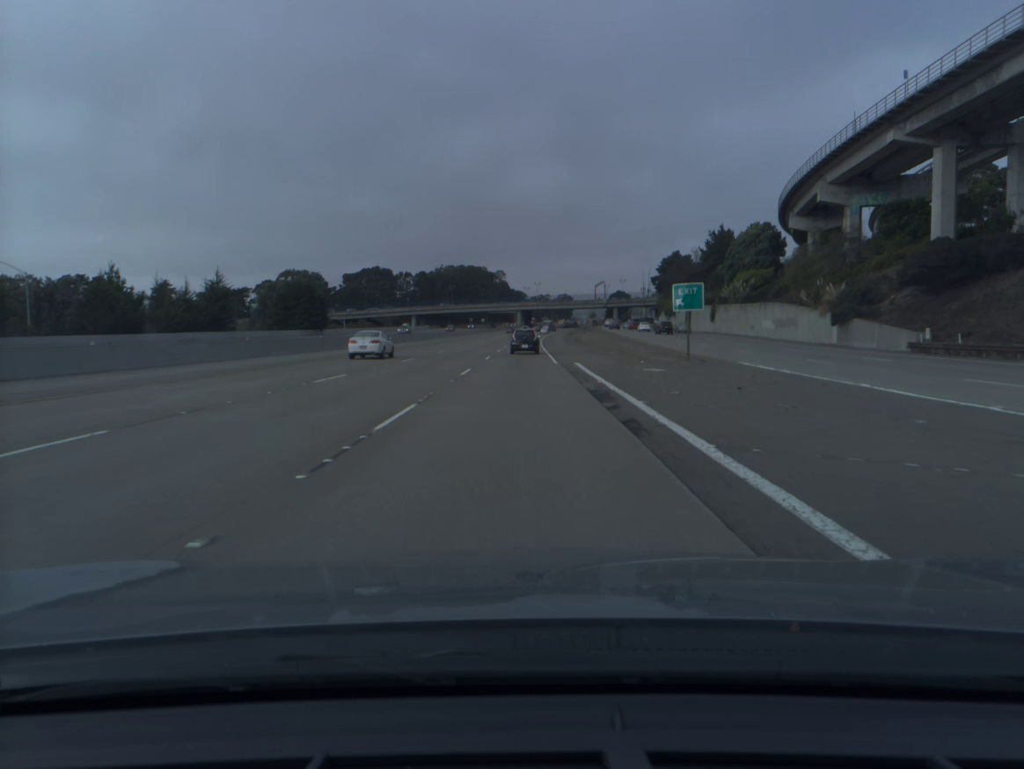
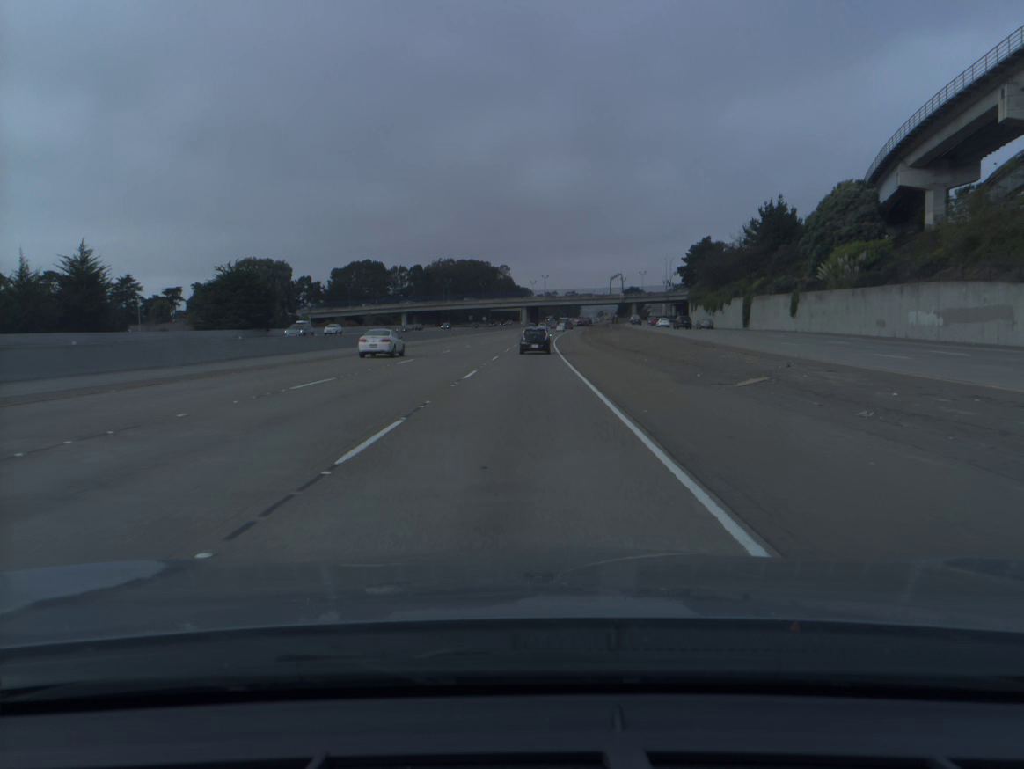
(-0.1, +31.7) m; 0°
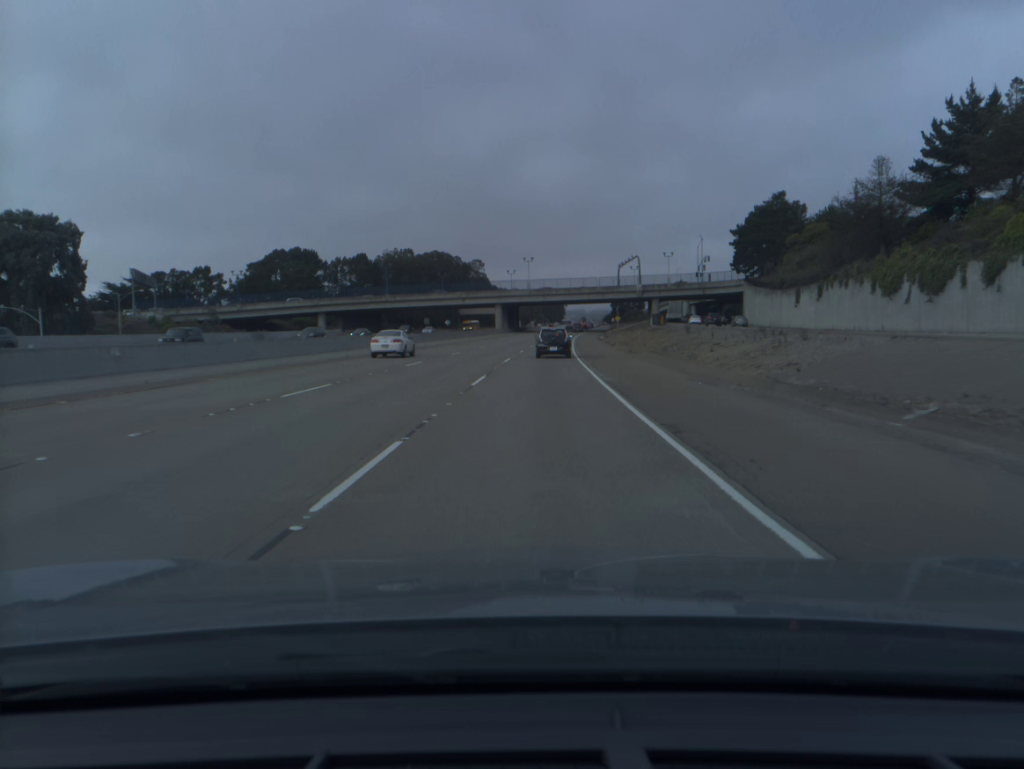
(+0.8, +74.7) m; +2°
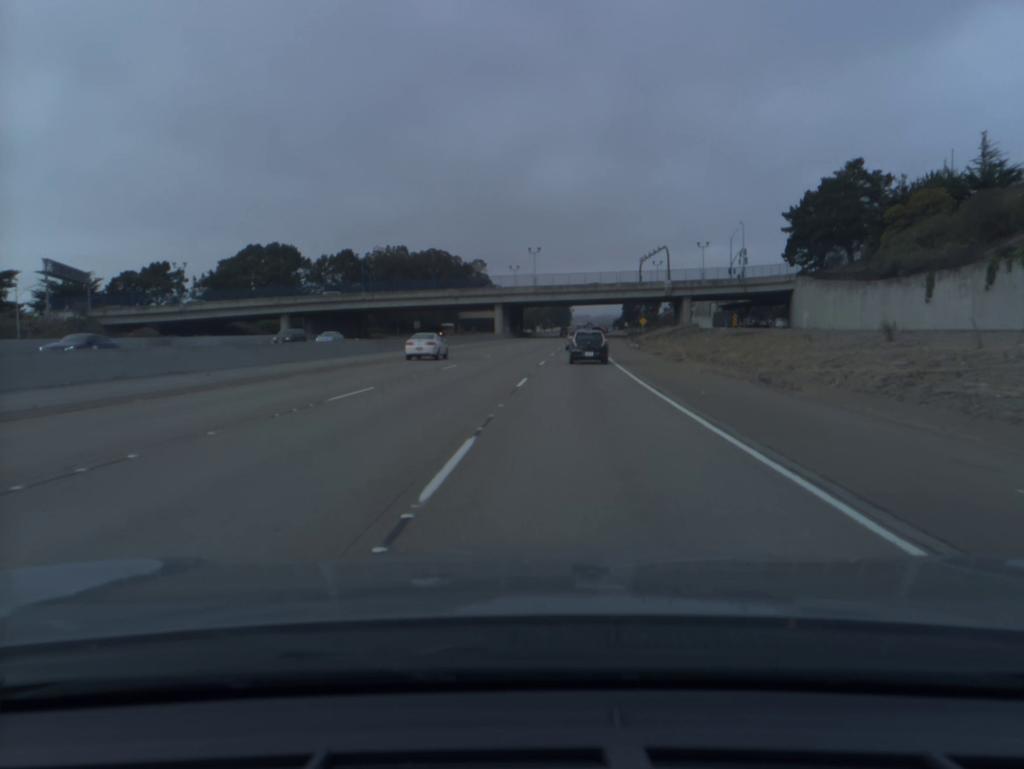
(-0.1, +28.7) m; 0°
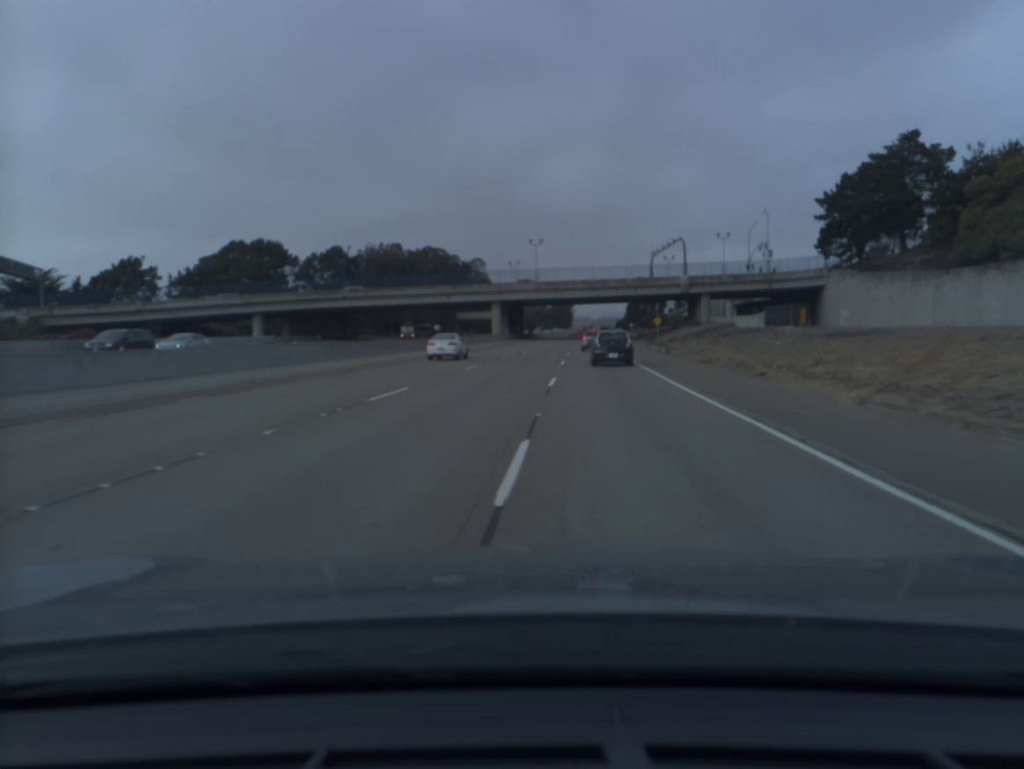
(0.0, +14.3) m; 0°
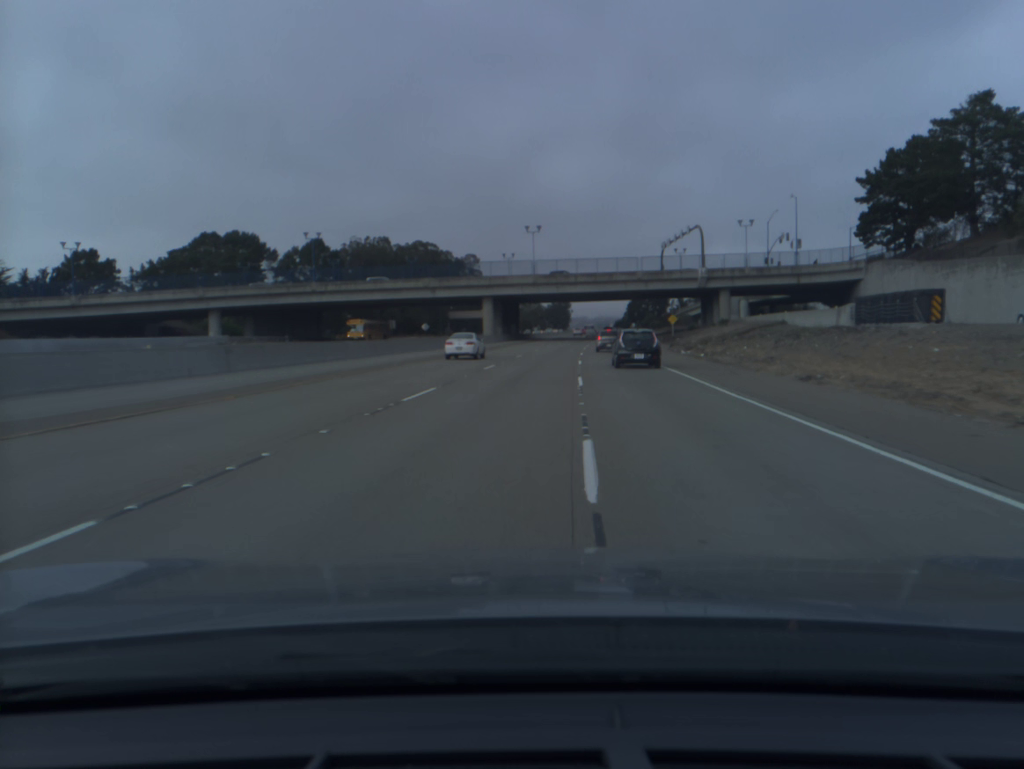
(0.0, +14.4) m; 0°
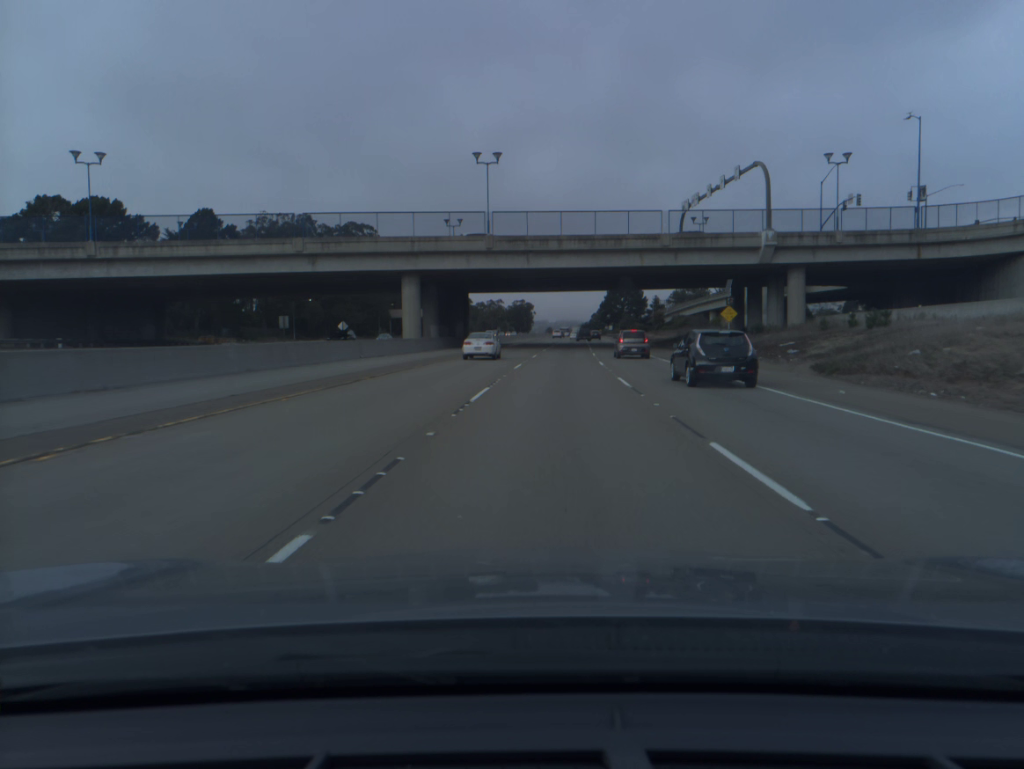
(+0.8, +43.7) m; +3°
